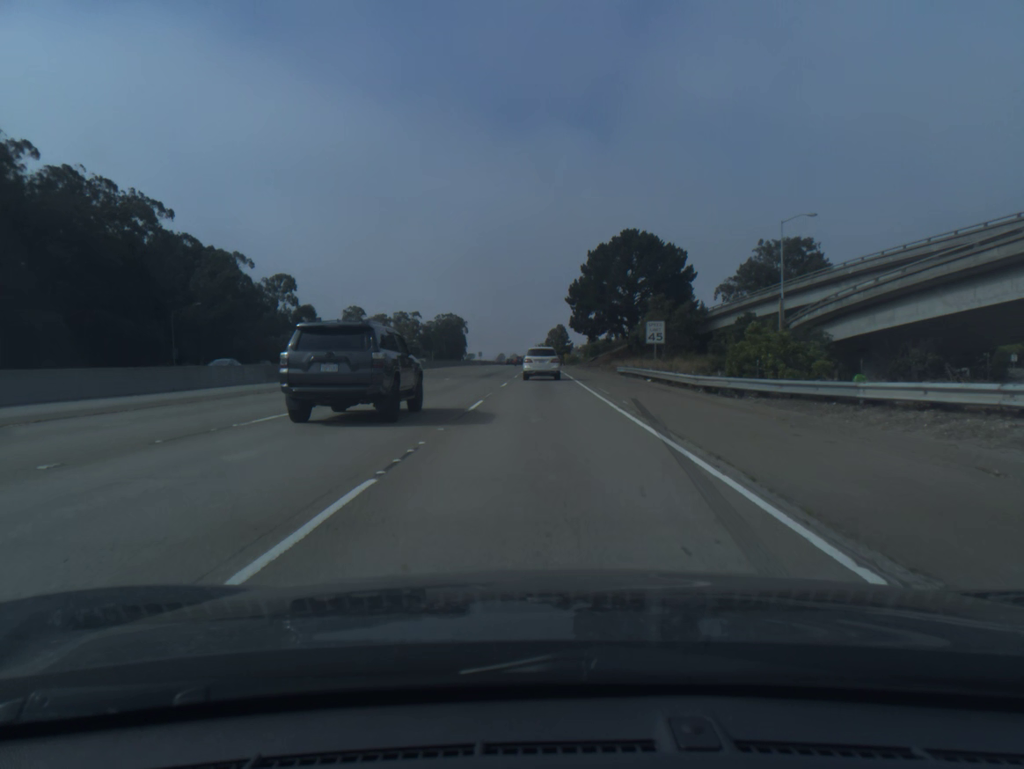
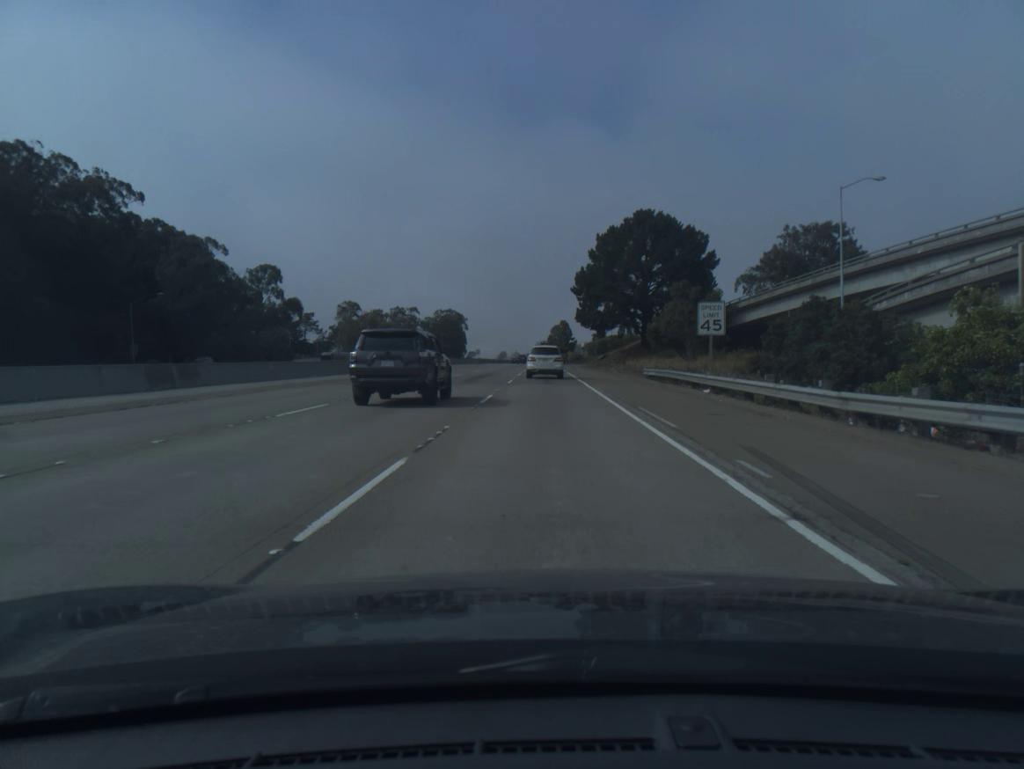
(0.0, +12.3) m; 0°
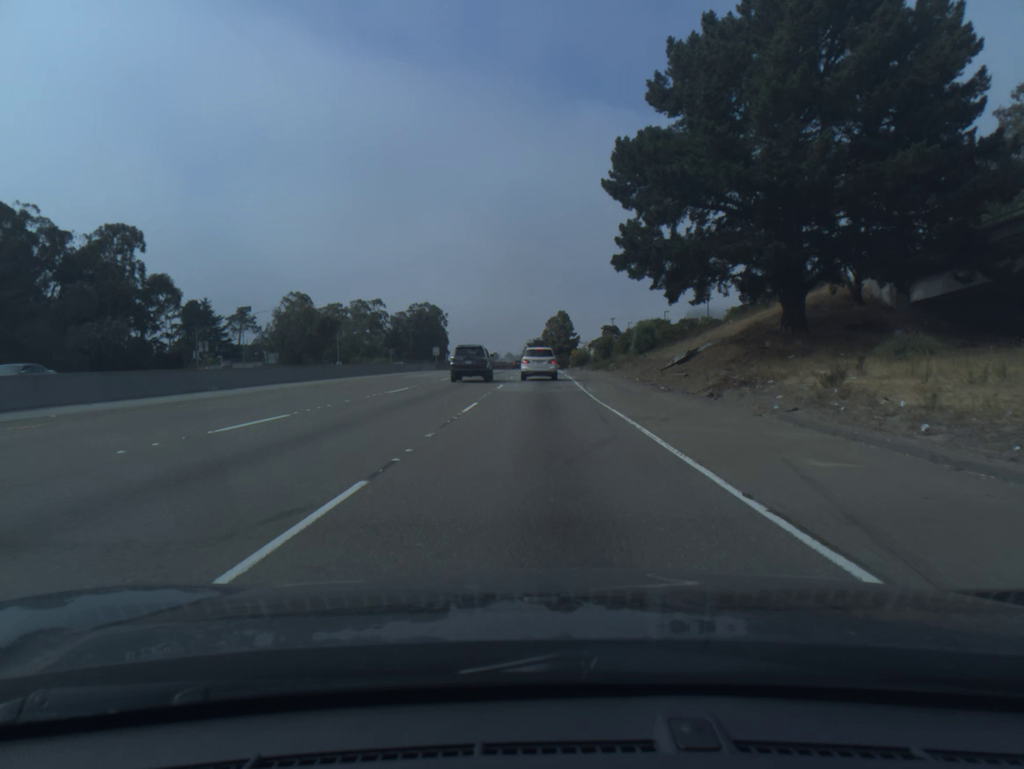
(+0.3, +61.8) m; 0°
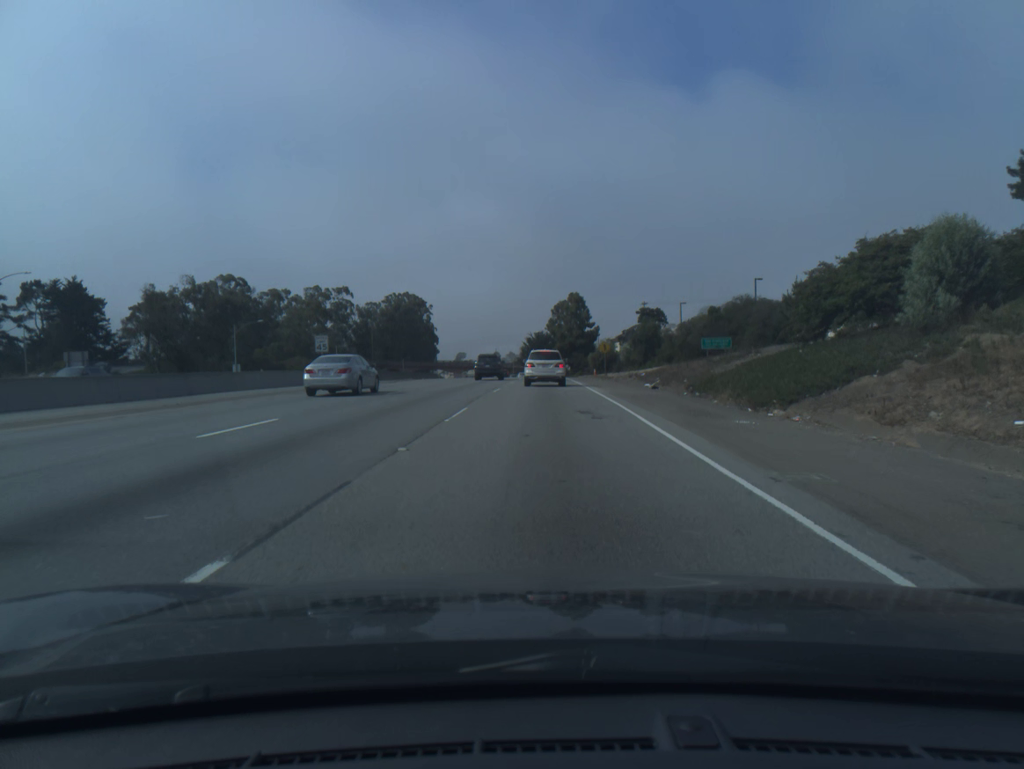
(-0.1, +60.3) m; 0°
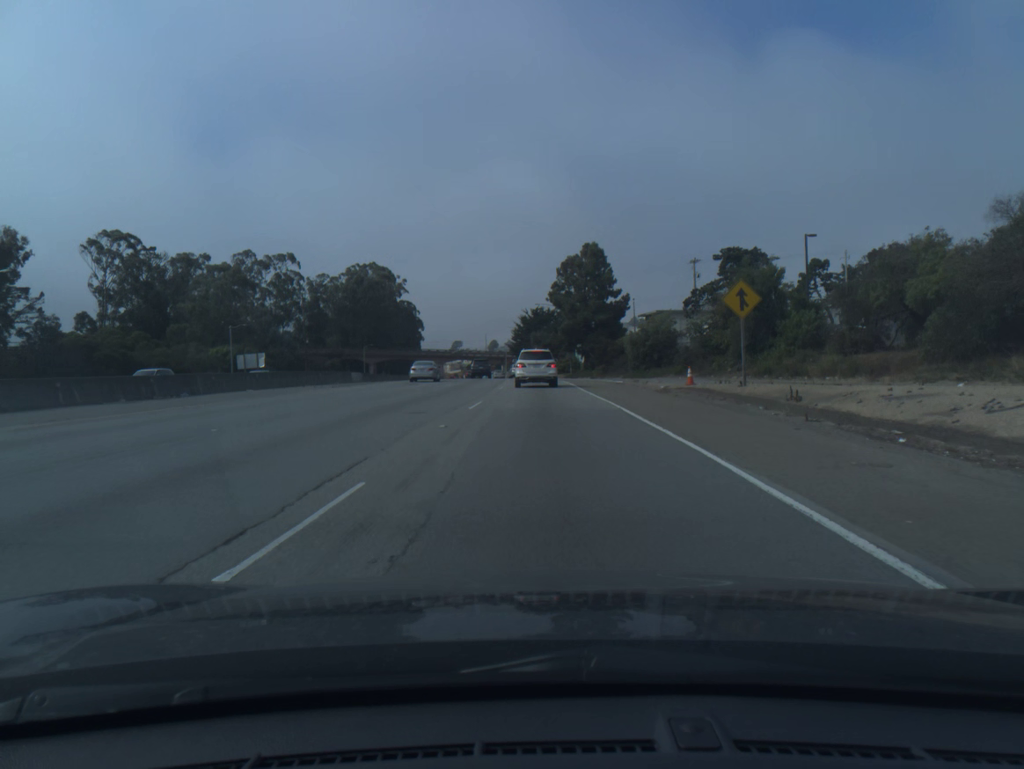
(+0.1, +54.6) m; 0°
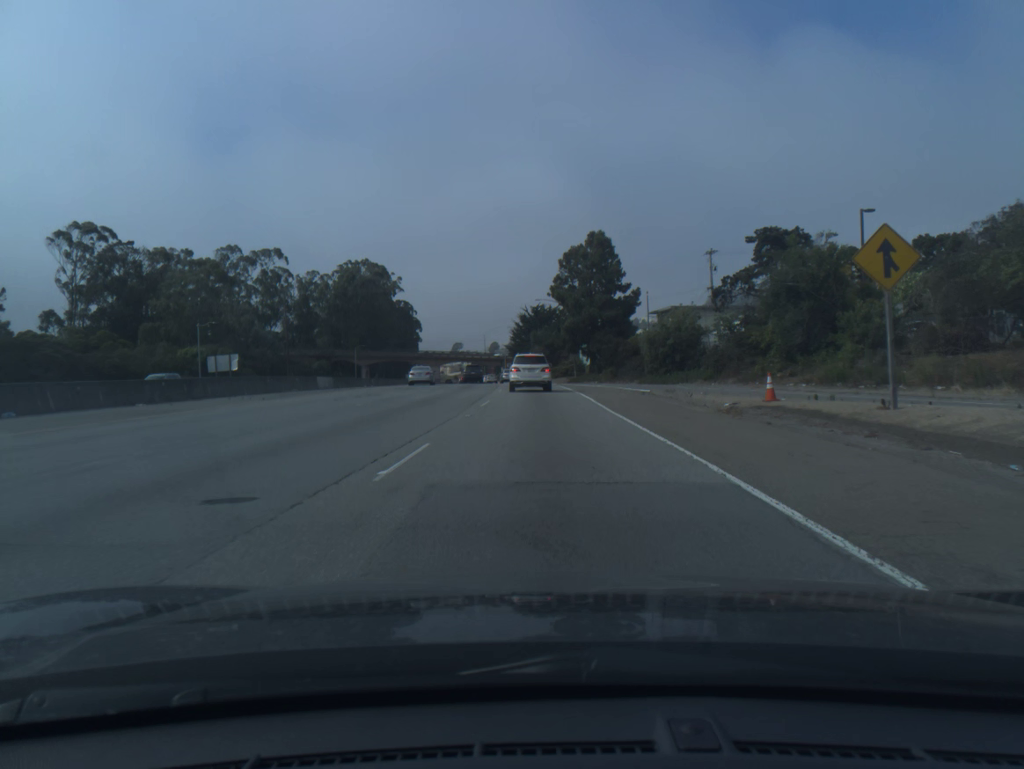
(0.0, +10.5) m; 0°
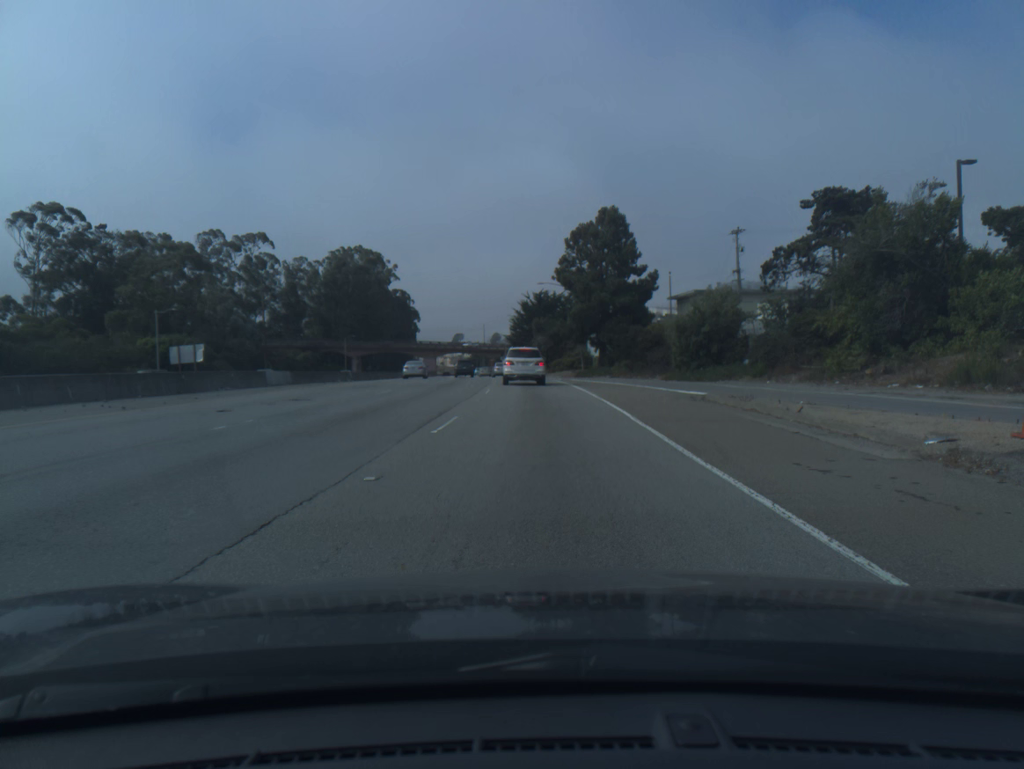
(0.0, +10.4) m; 0°
